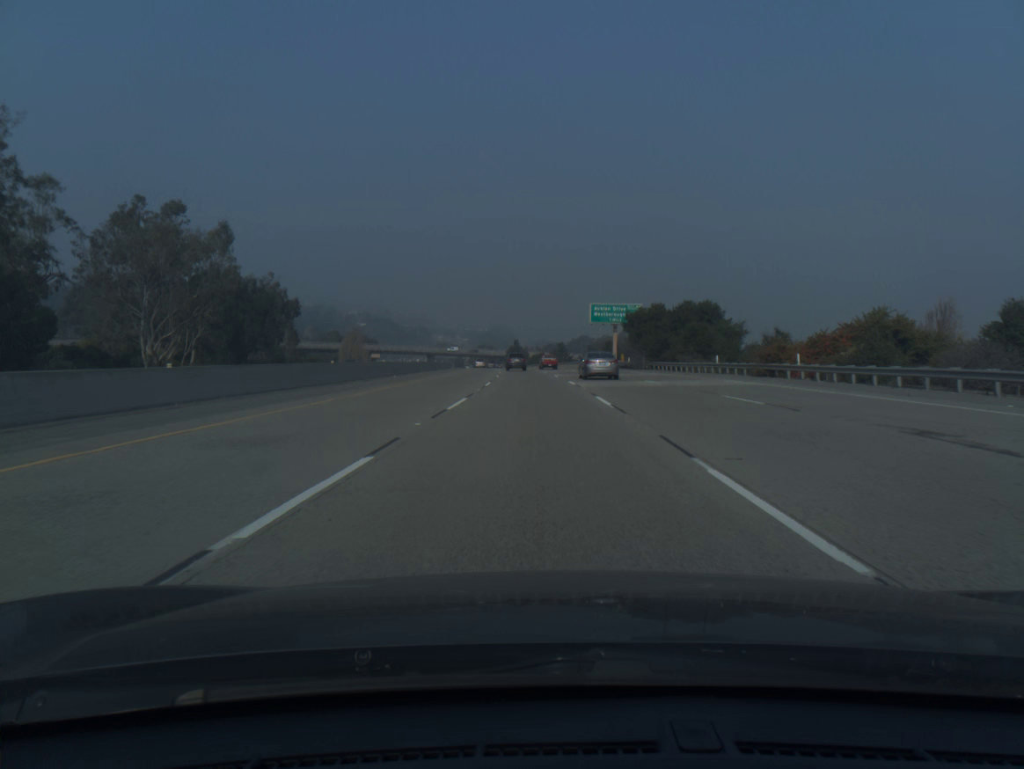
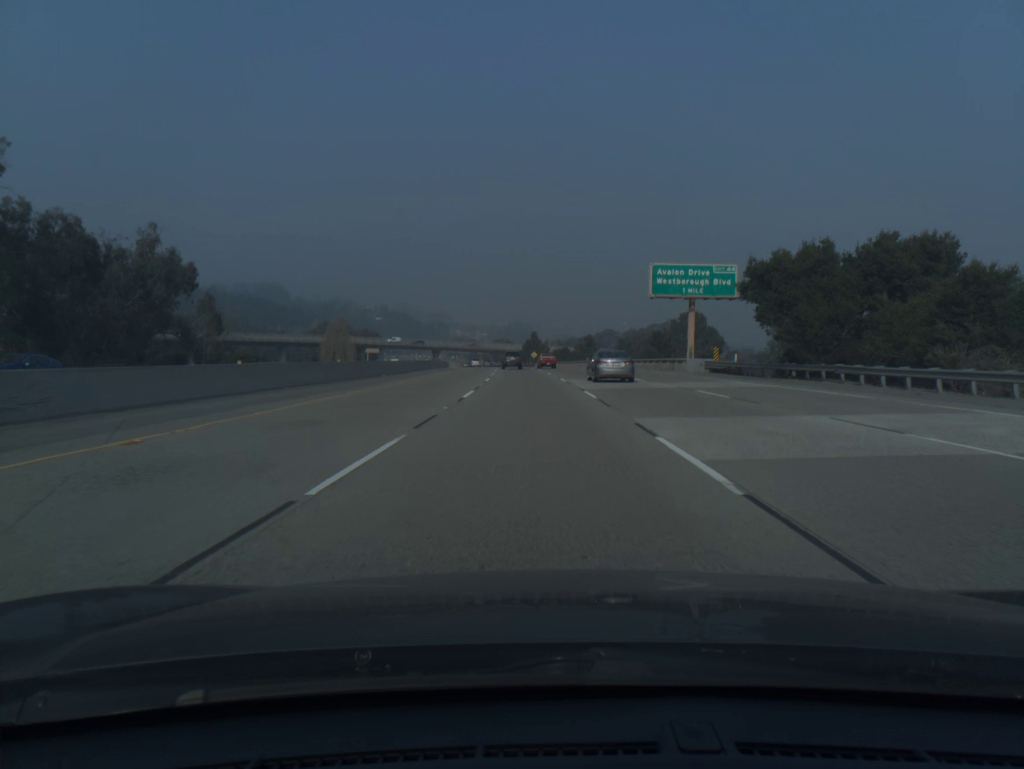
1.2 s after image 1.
(-0.5, +40.7) m; -2°
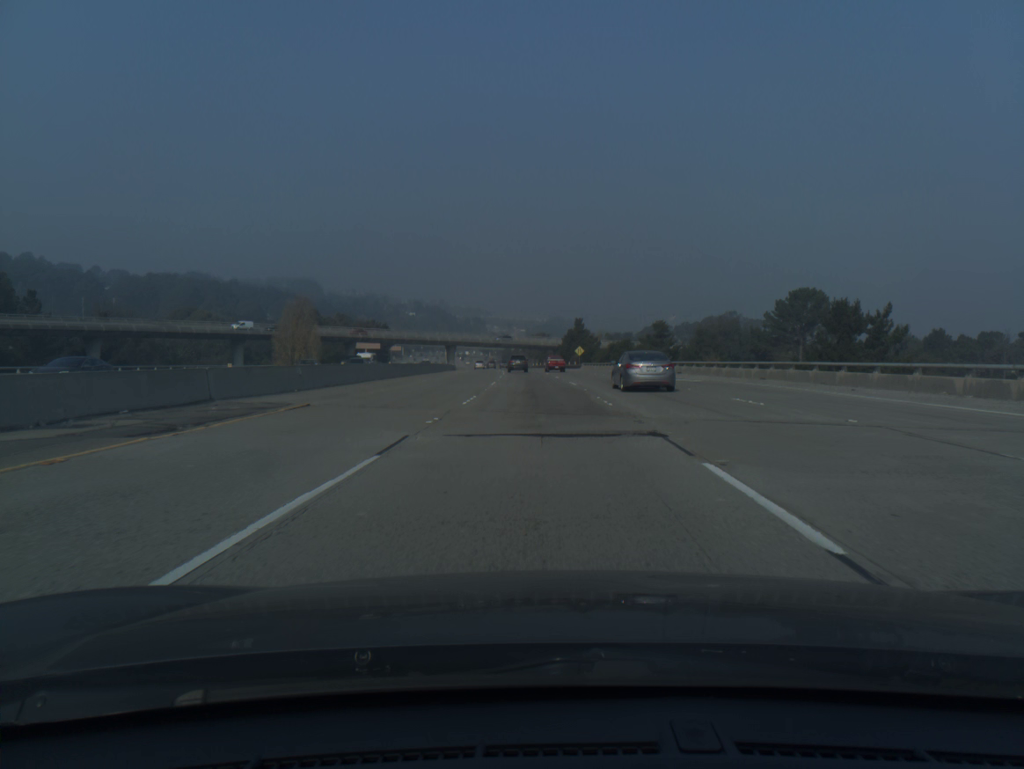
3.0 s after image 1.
(-1.5, +60.6) m; -3°
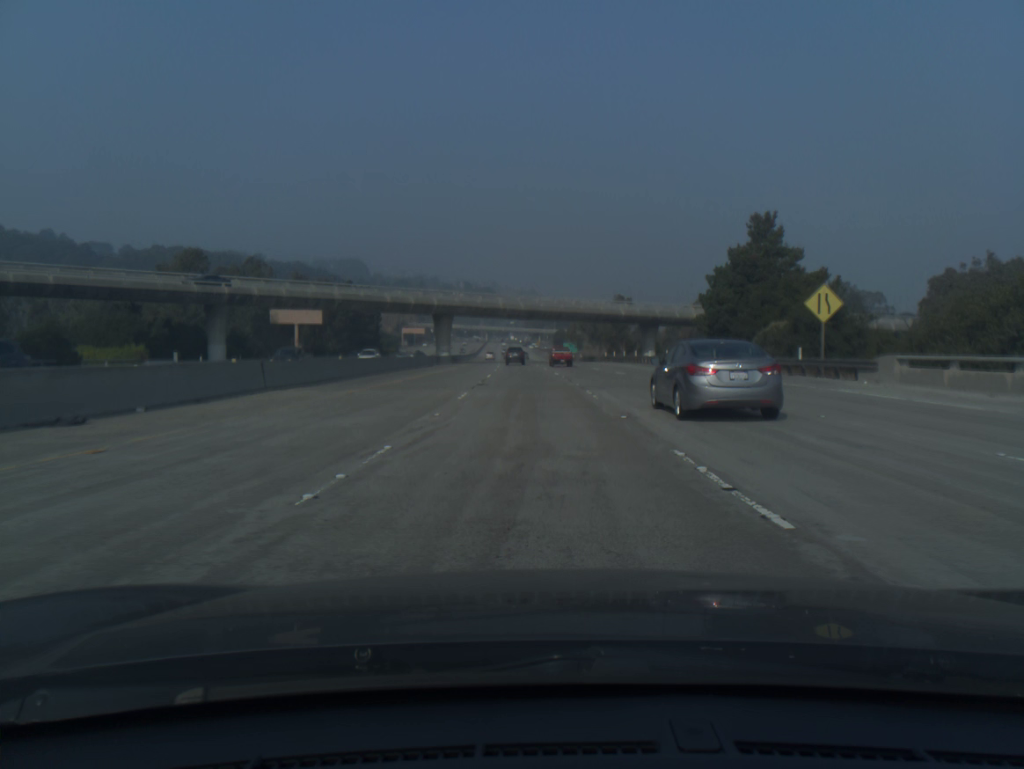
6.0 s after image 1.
(-3.3, +101.6) m; -4°
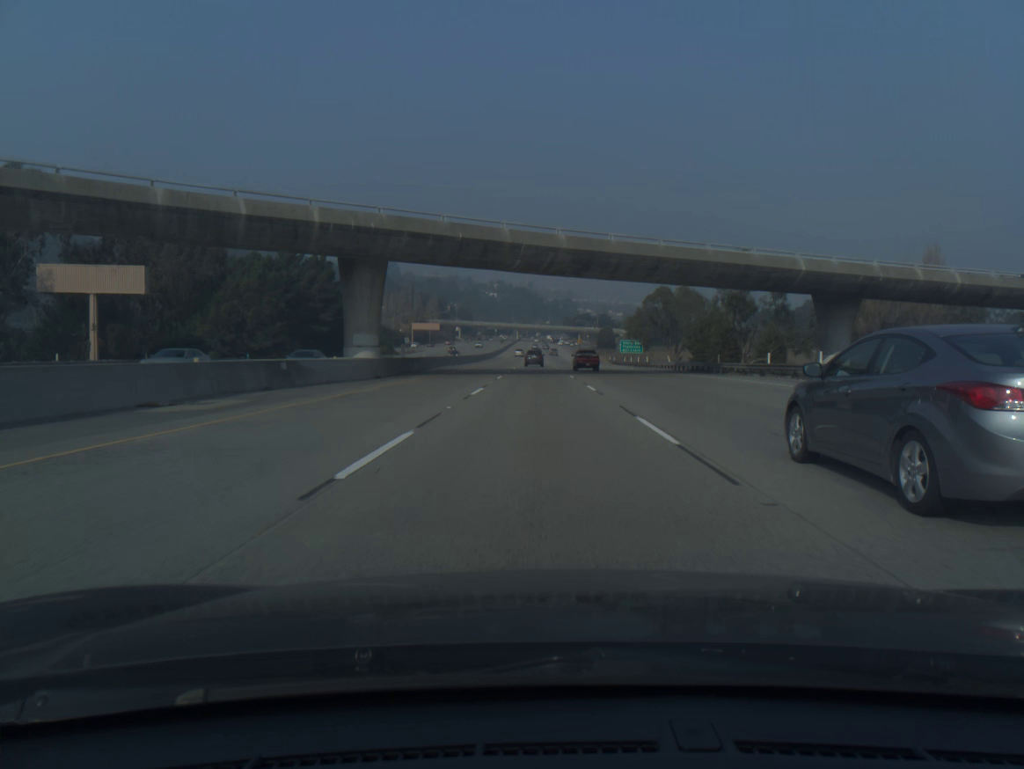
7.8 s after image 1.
(-1.6, +61.6) m; -3°
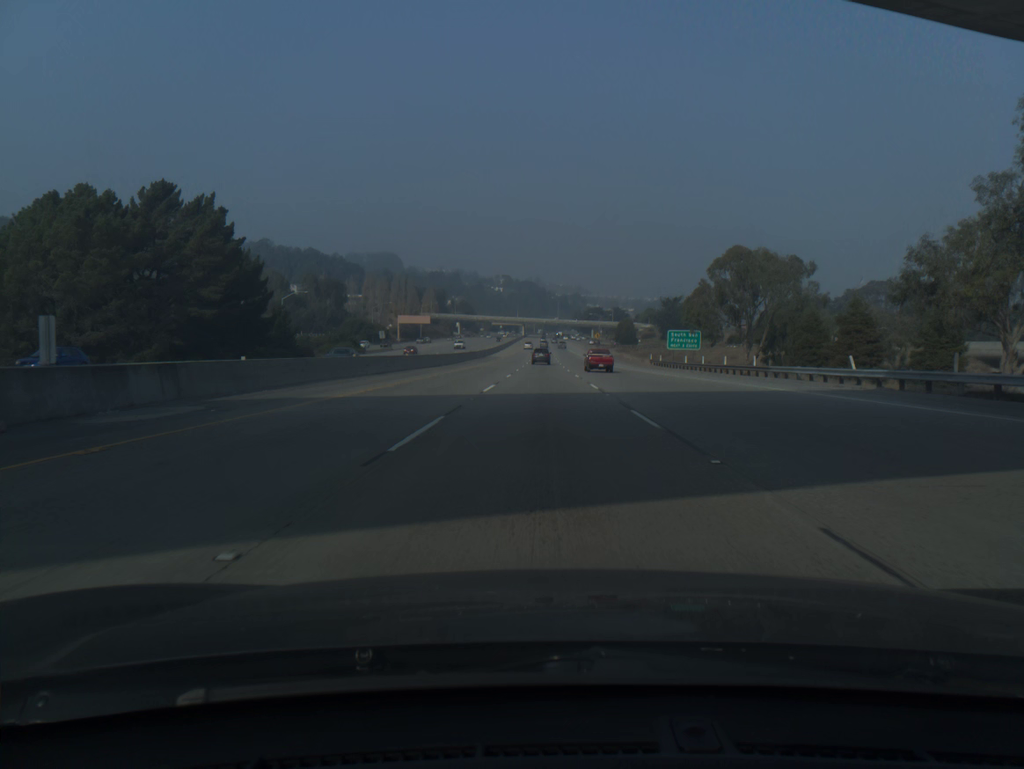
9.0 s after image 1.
(-0.2, +41.2) m; -1°
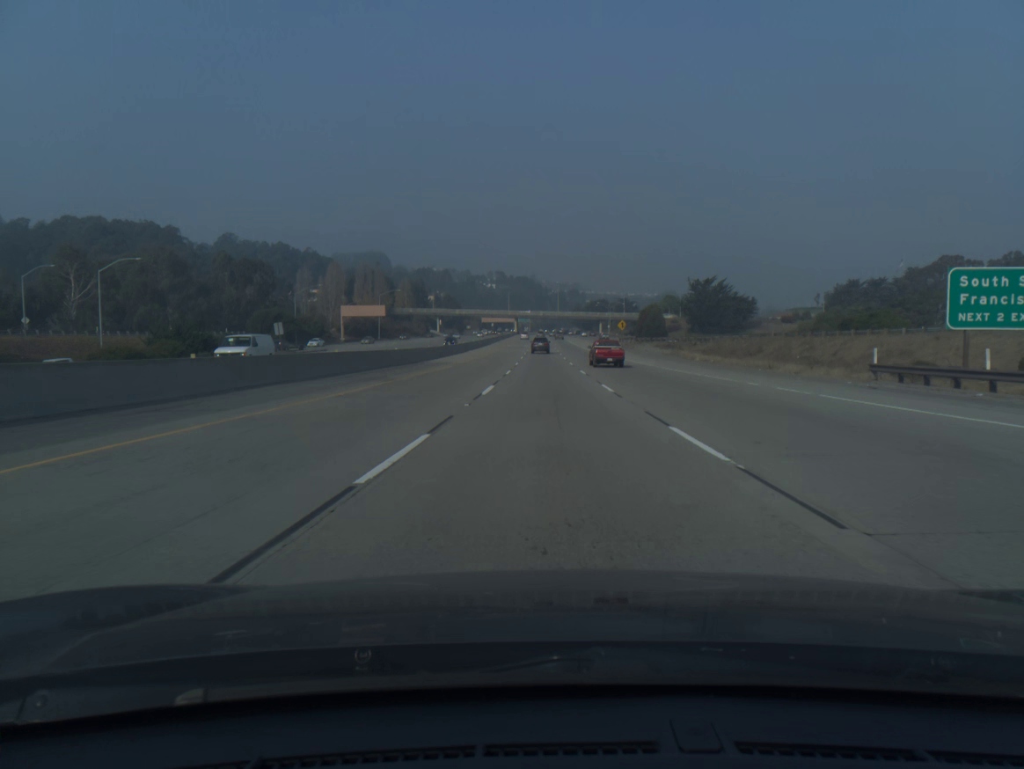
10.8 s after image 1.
(0.0, +62.0) m; 0°
